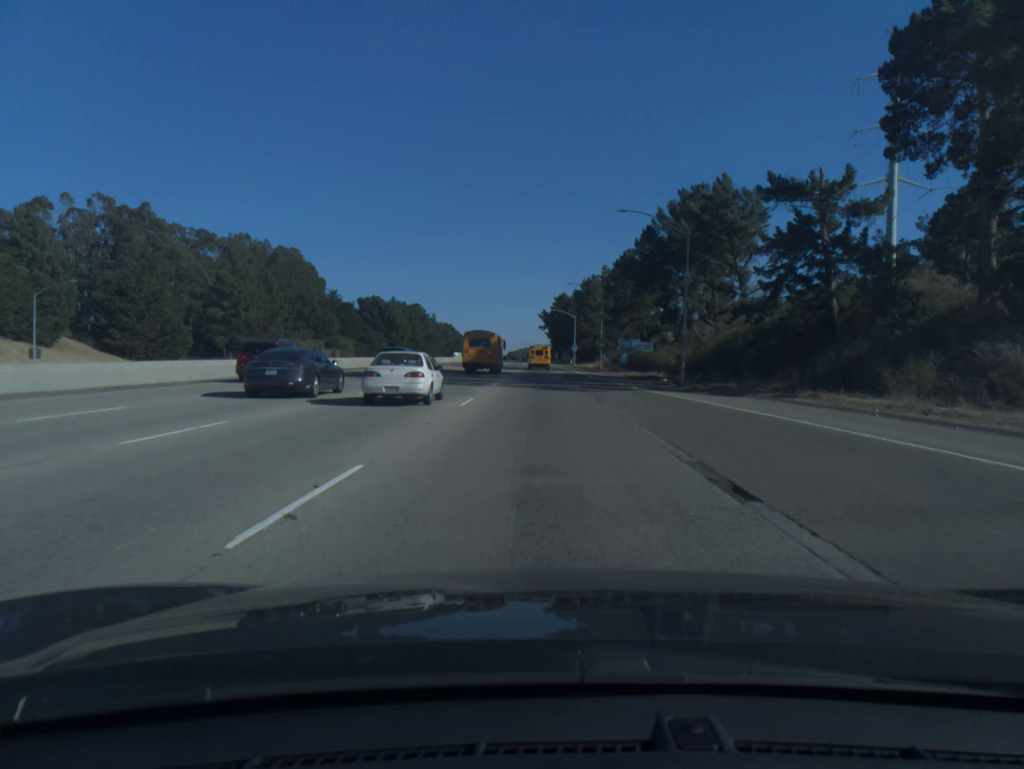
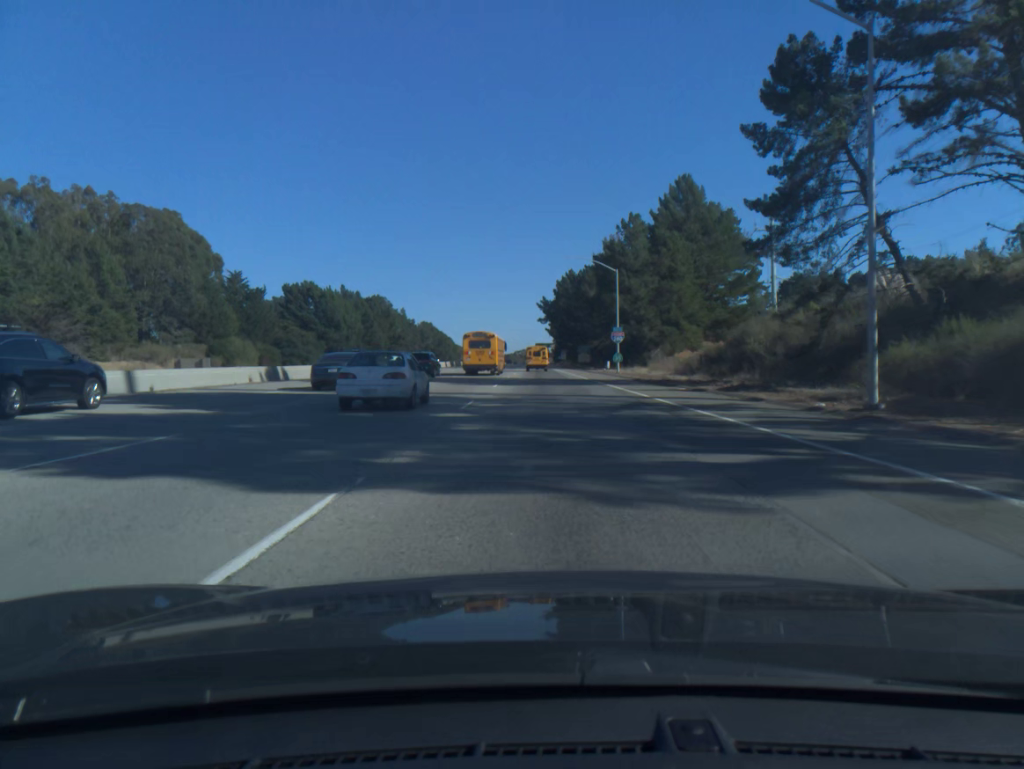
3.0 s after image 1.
(-0.5, +74.7) m; 0°
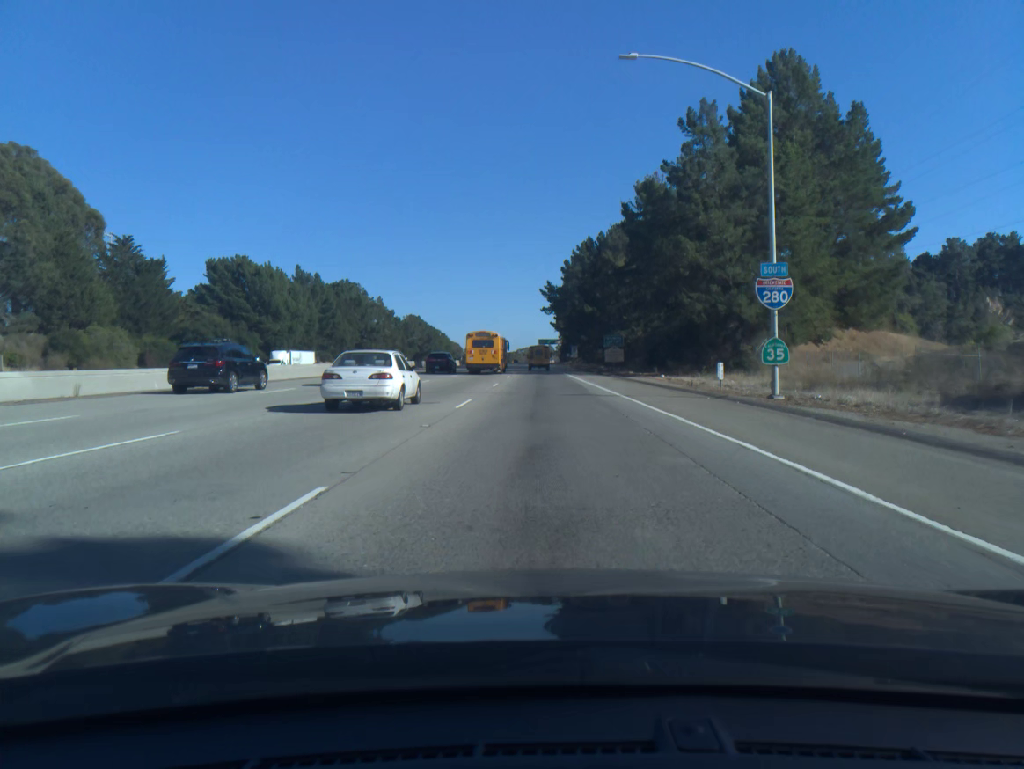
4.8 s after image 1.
(0.0, +44.0) m; 0°
